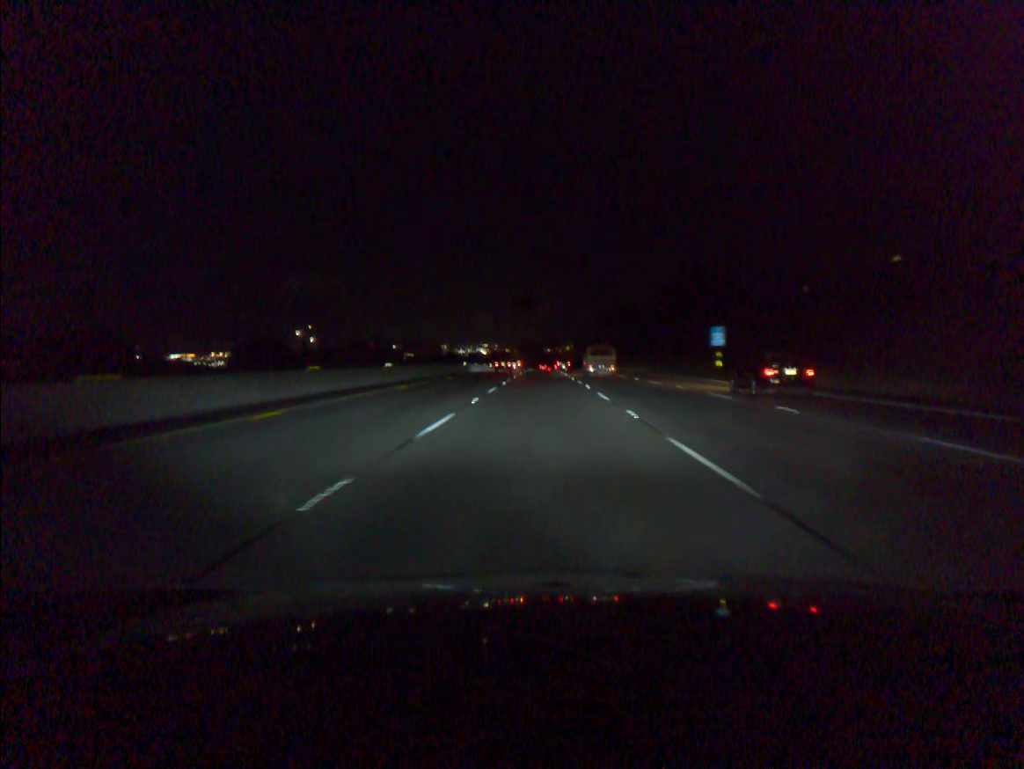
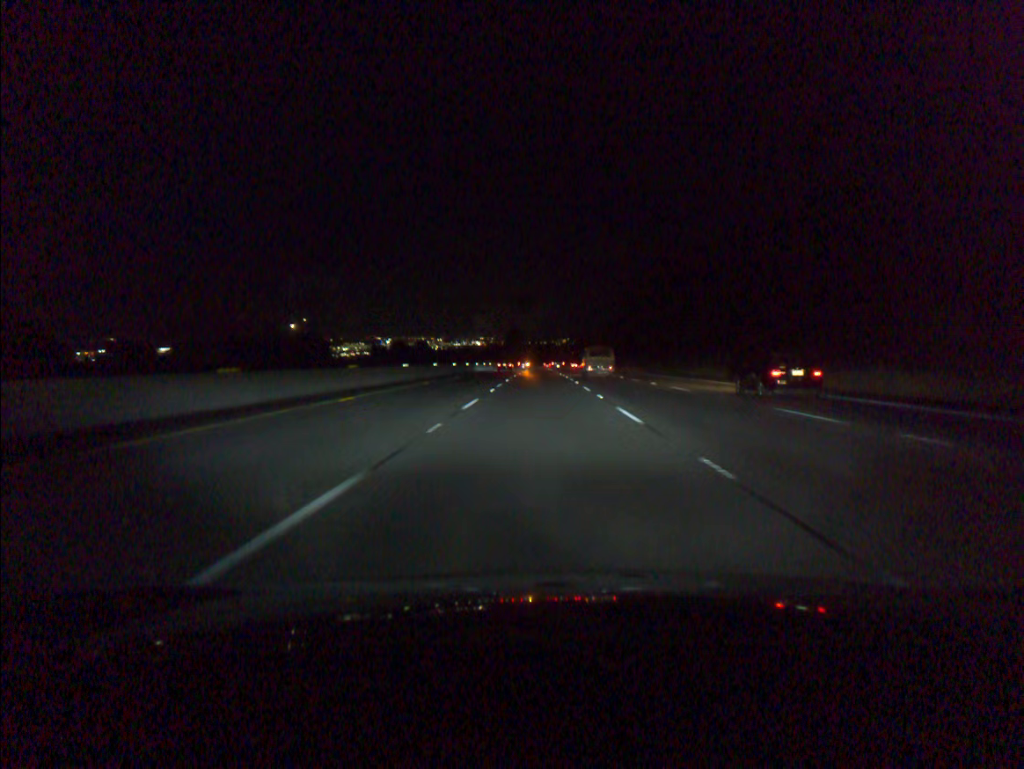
(+0.1, +81.2) m; 0°
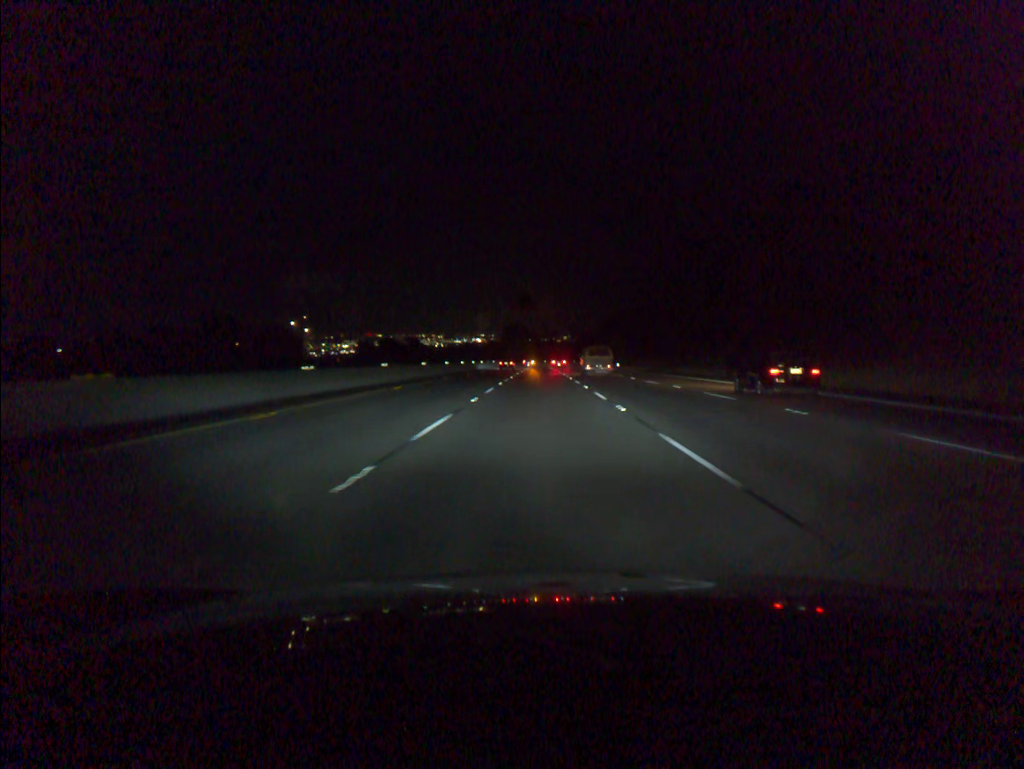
(0.0, +21.5) m; 0°
